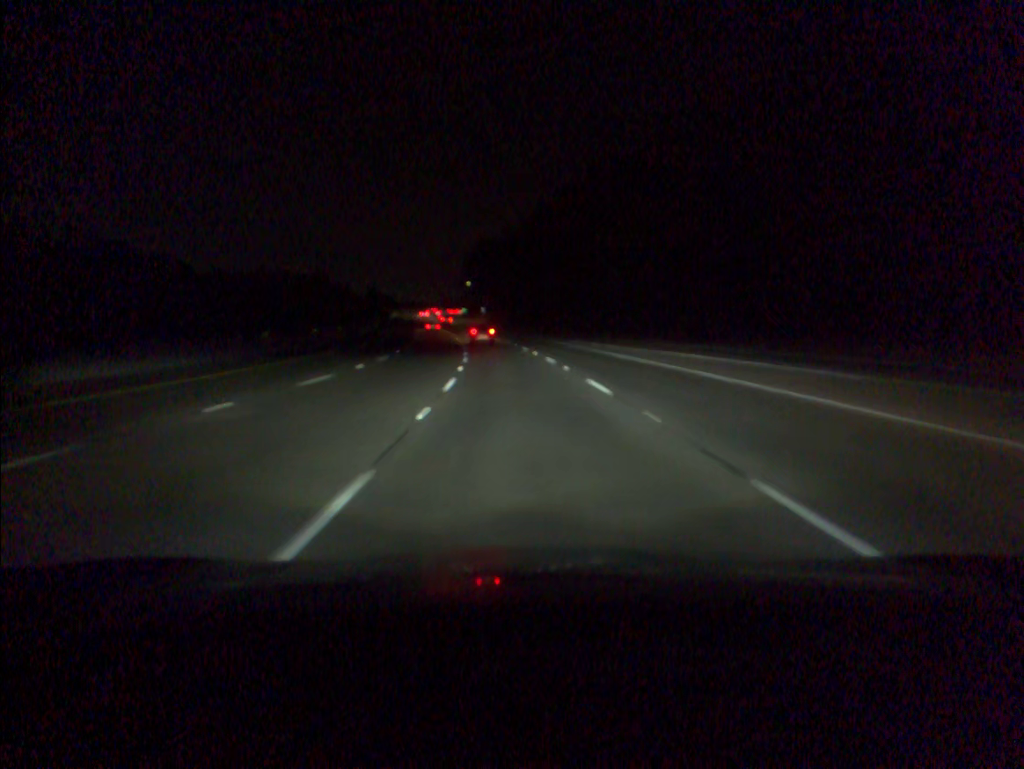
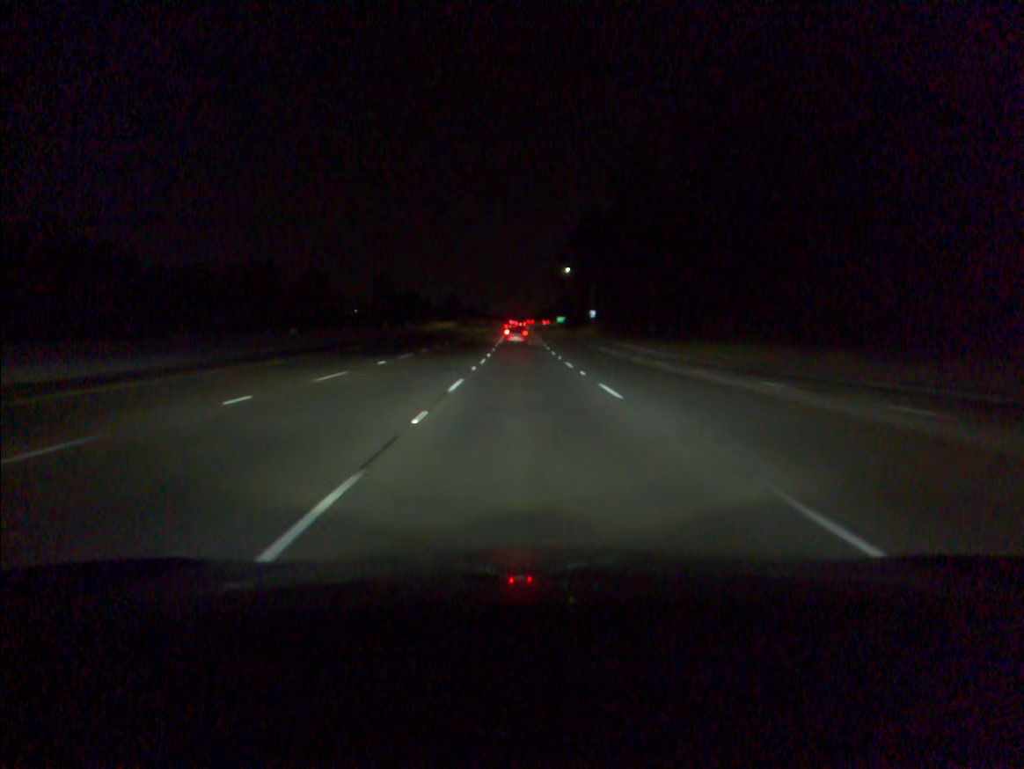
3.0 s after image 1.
(-6.1, +87.3) m; -7°
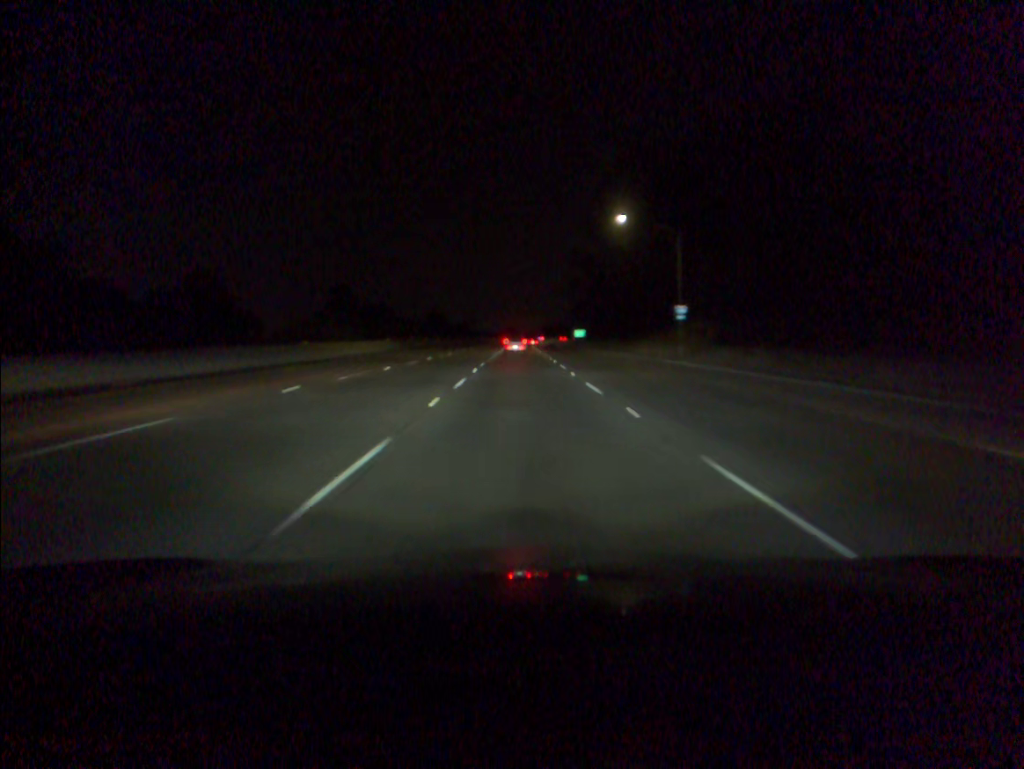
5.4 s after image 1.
(-0.3, +70.3) m; 0°
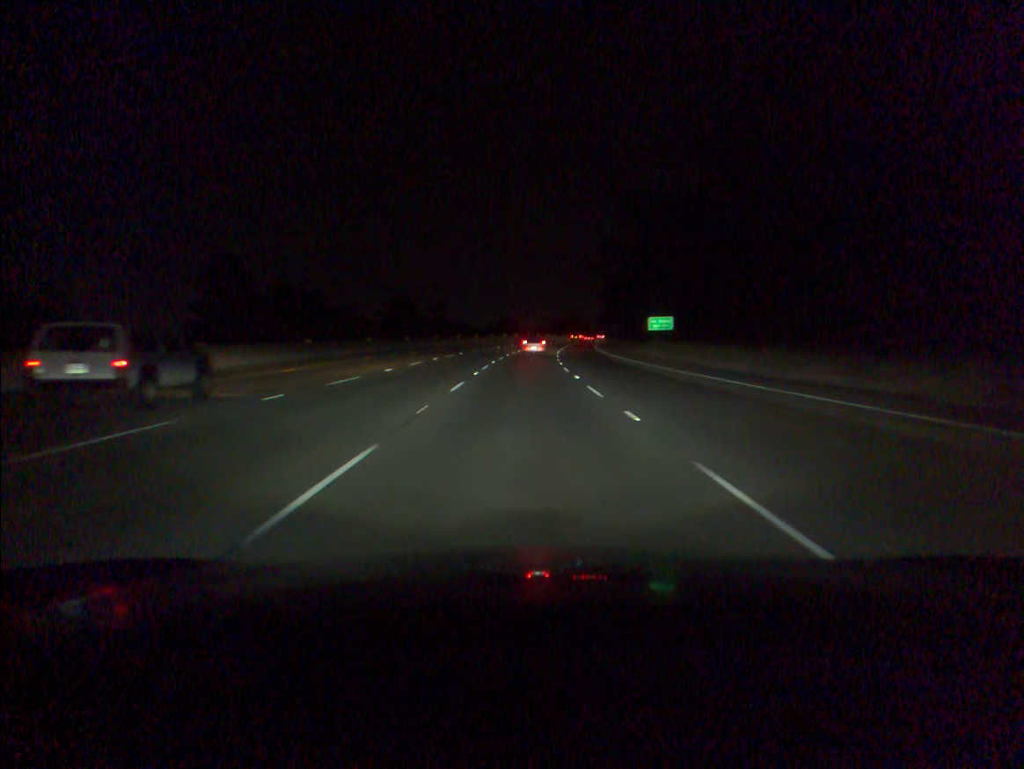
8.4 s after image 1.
(-0.1, +87.9) m; 0°
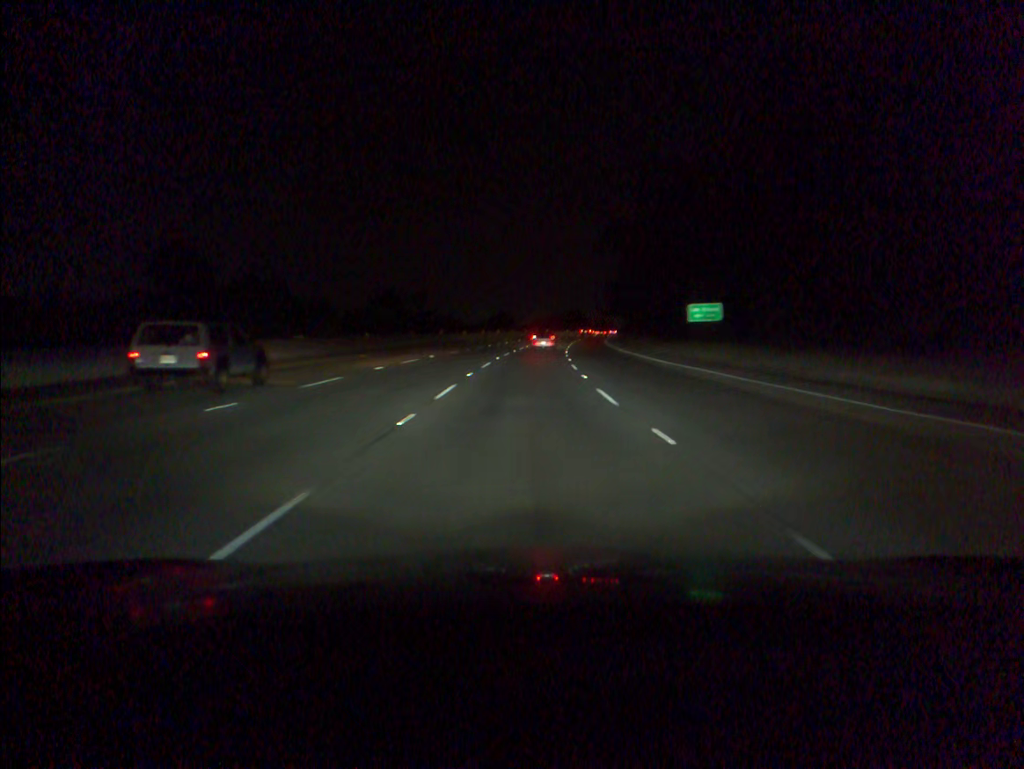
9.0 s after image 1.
(0.0, +17.7) m; 0°
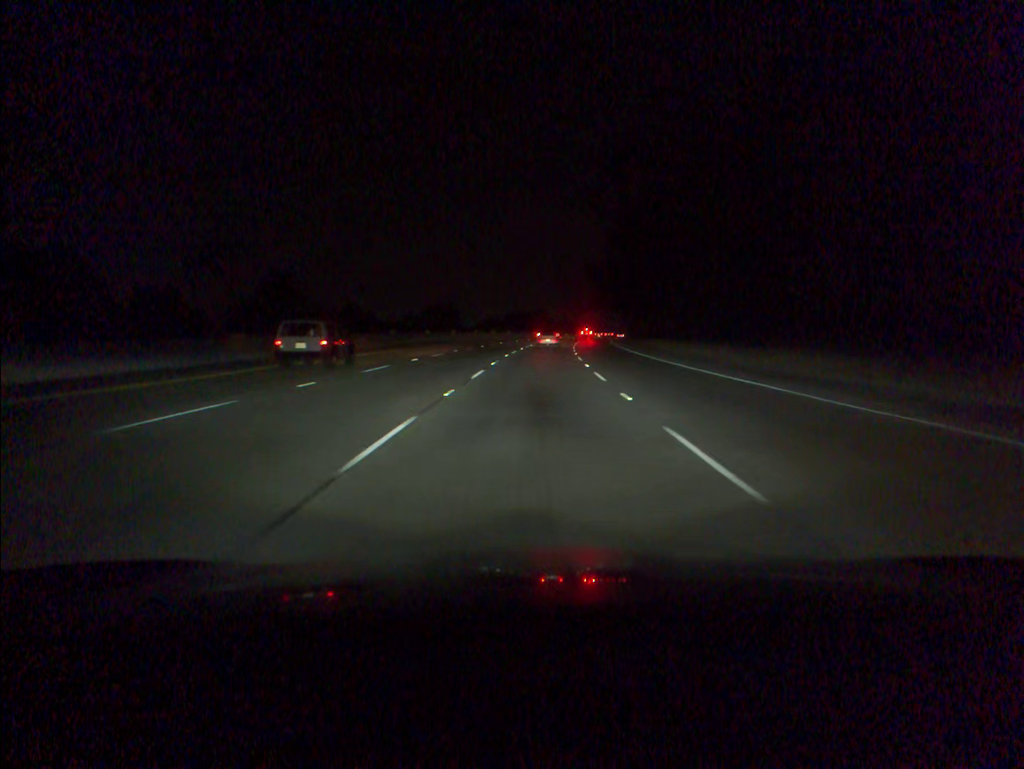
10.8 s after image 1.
(+1.0, +53.0) m; +3°
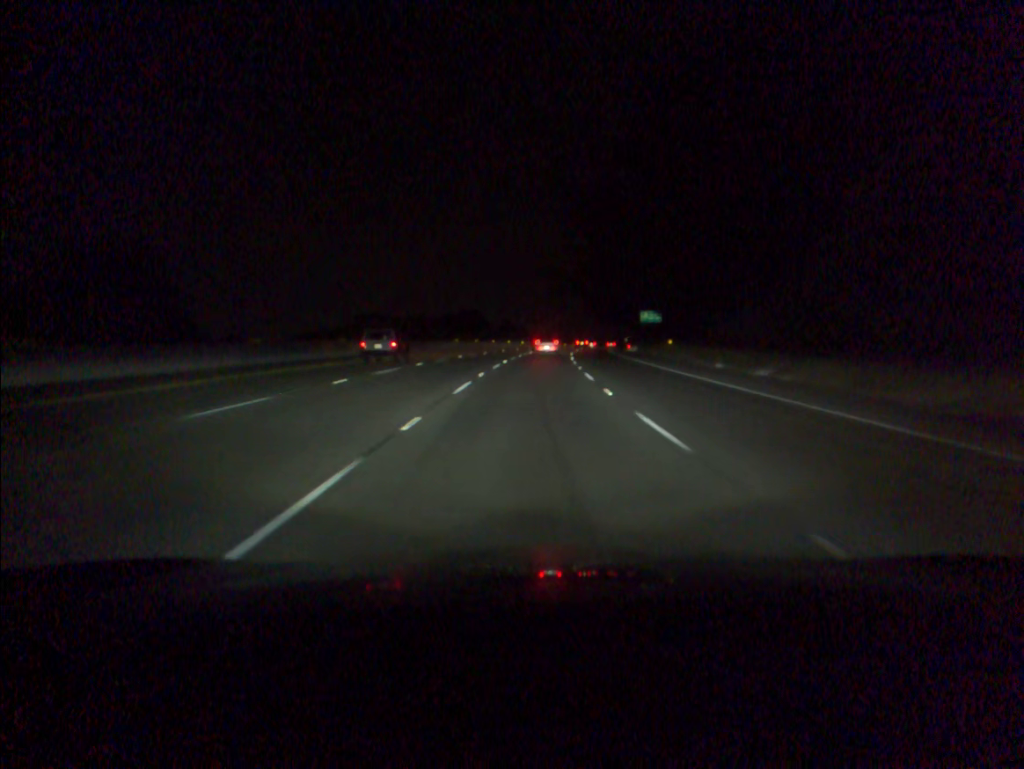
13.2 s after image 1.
(+2.8, +70.3) m; +5°
